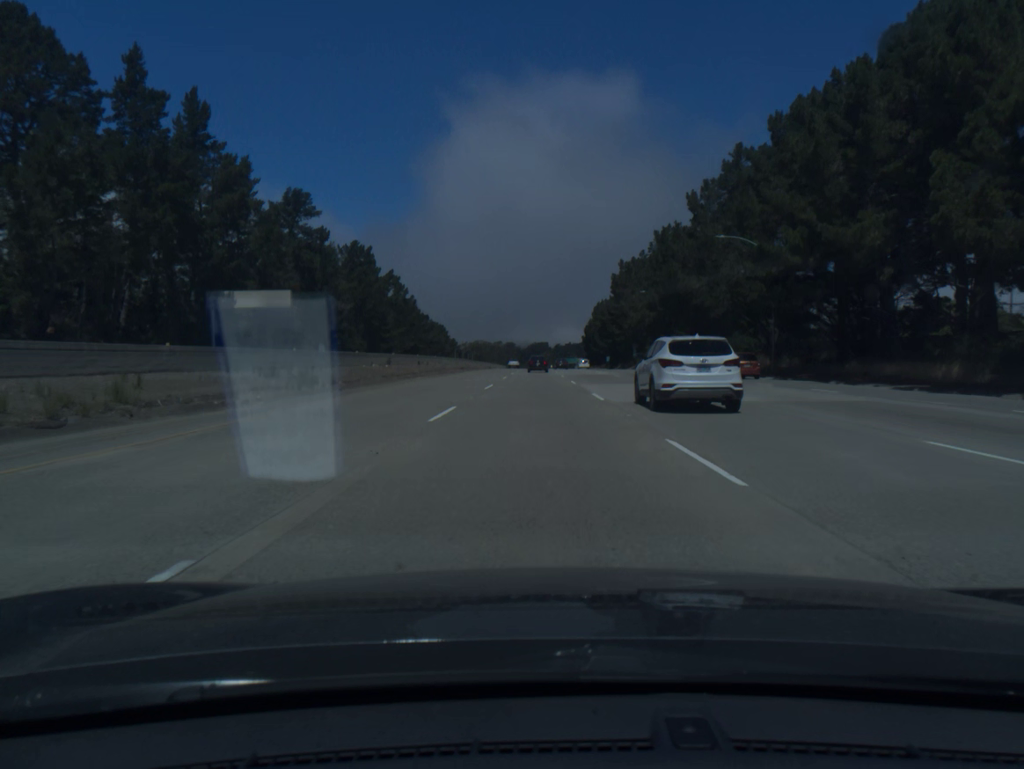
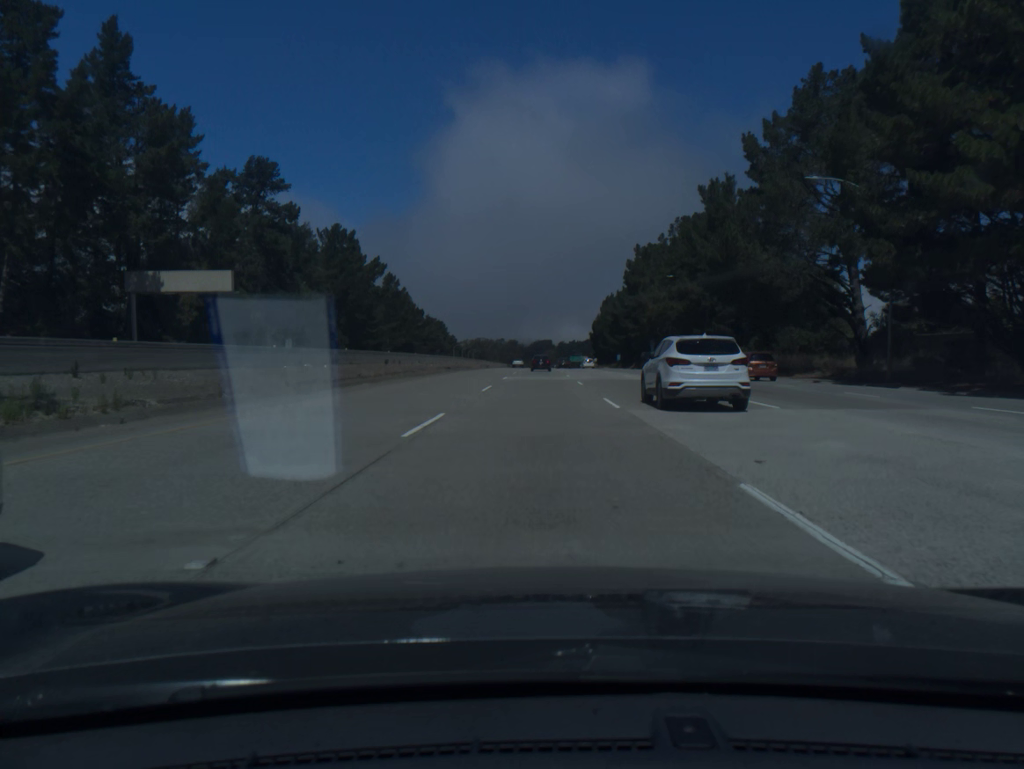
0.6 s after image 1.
(0.0, +18.4) m; 0°
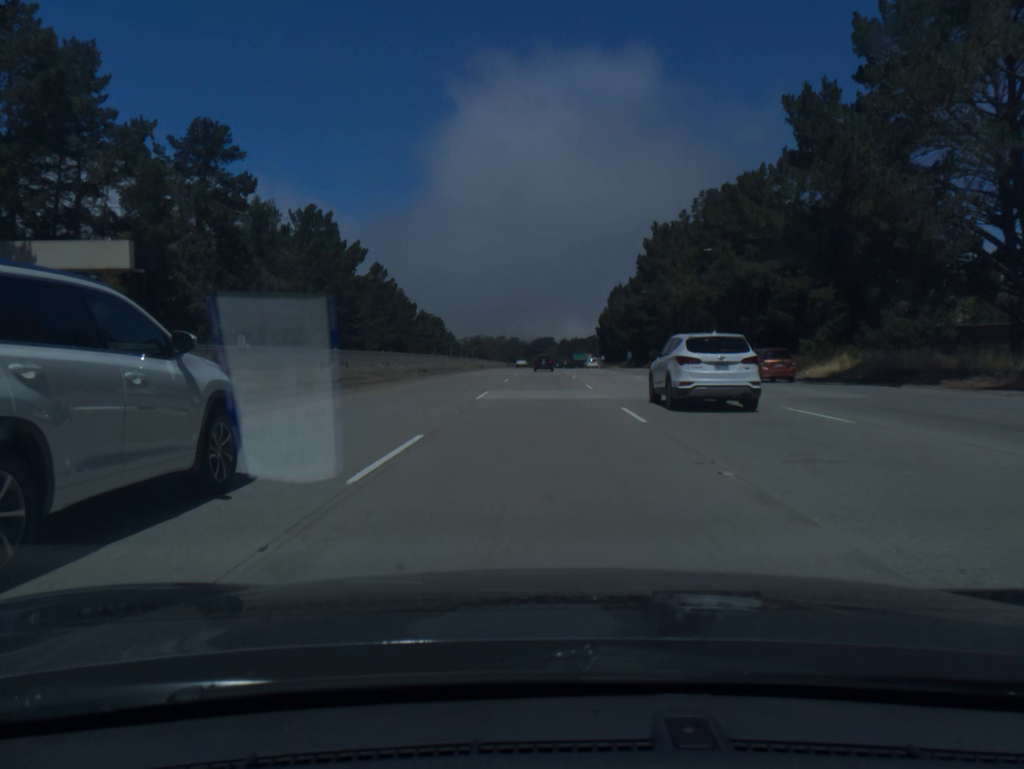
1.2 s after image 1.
(0.0, +18.5) m; 0°
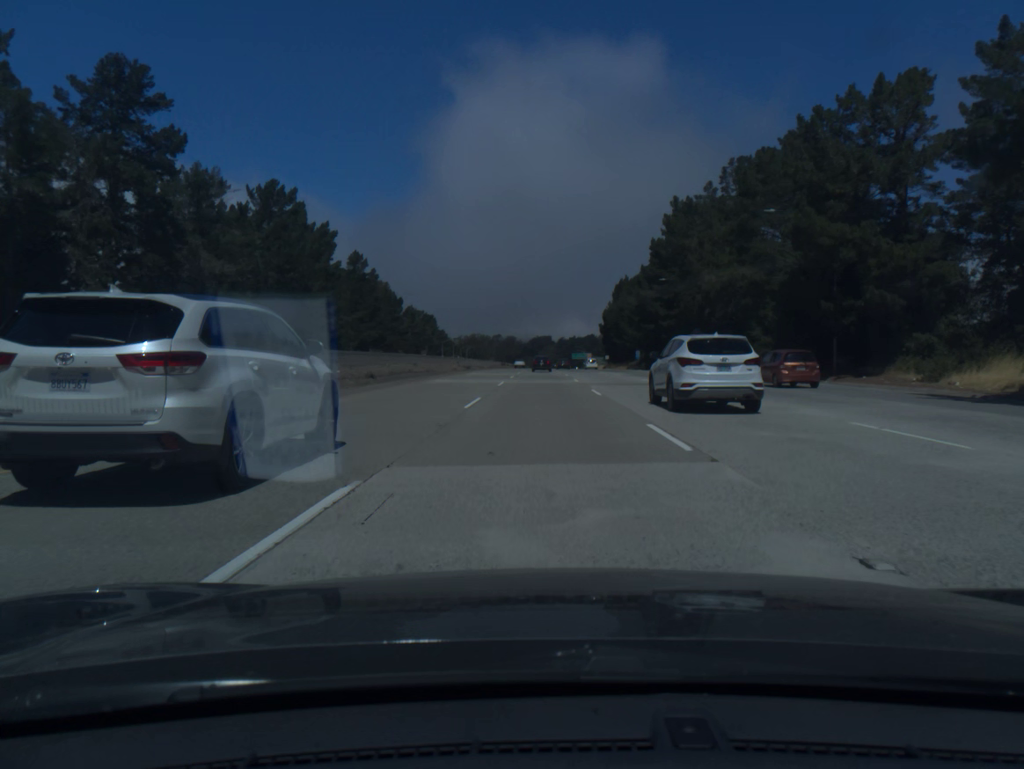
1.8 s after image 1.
(0.0, +18.6) m; 0°
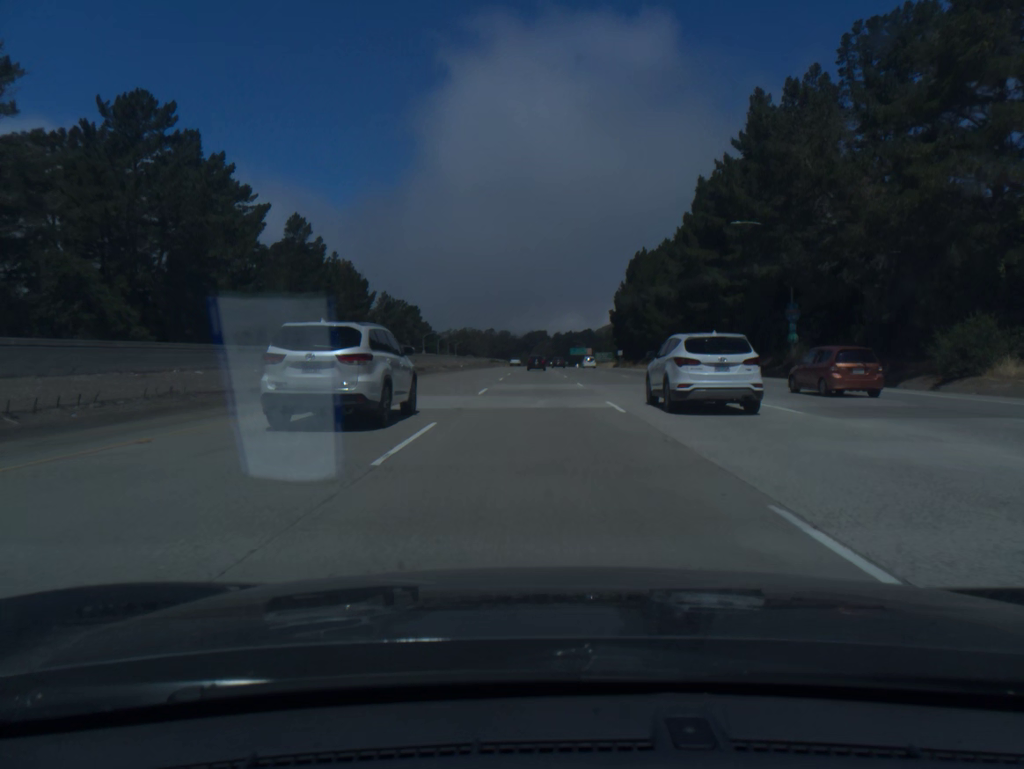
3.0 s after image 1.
(+0.1, +37.5) m; 0°
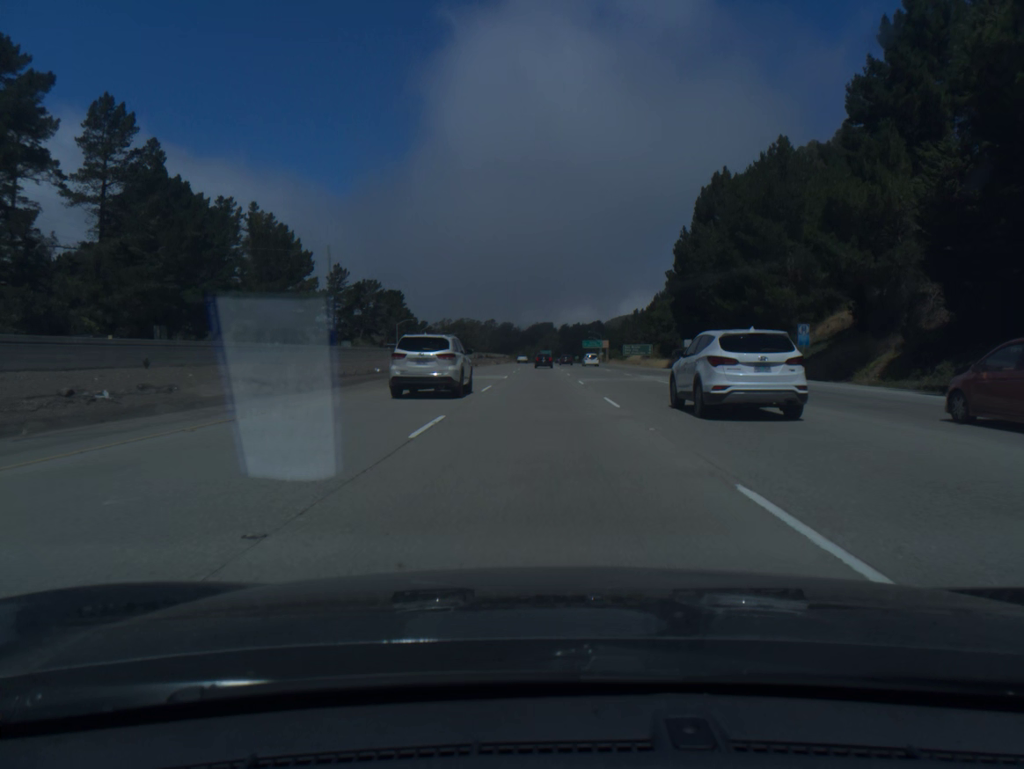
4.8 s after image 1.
(-0.1, +57.0) m; 0°
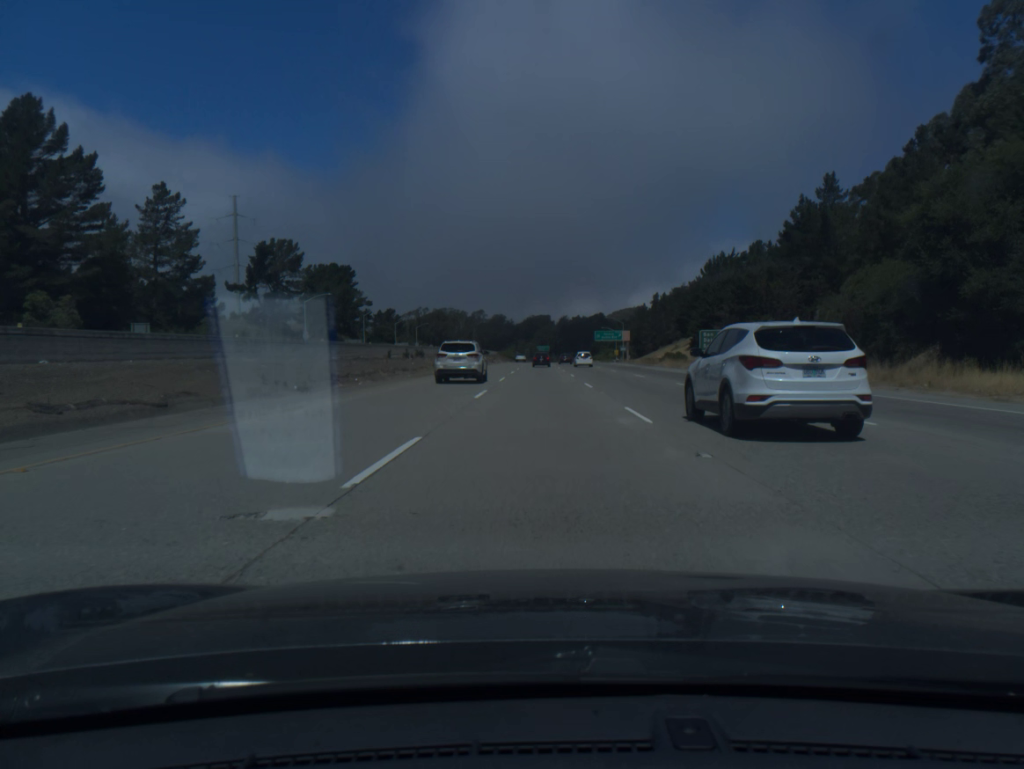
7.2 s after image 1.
(0.0, +77.2) m; 0°
